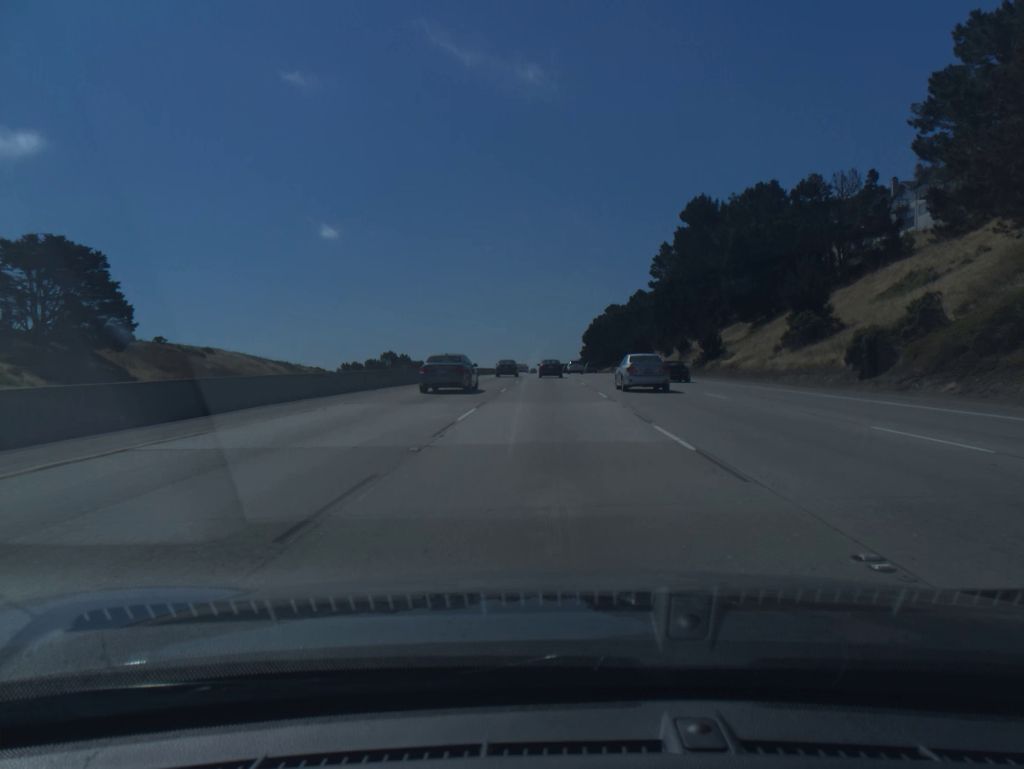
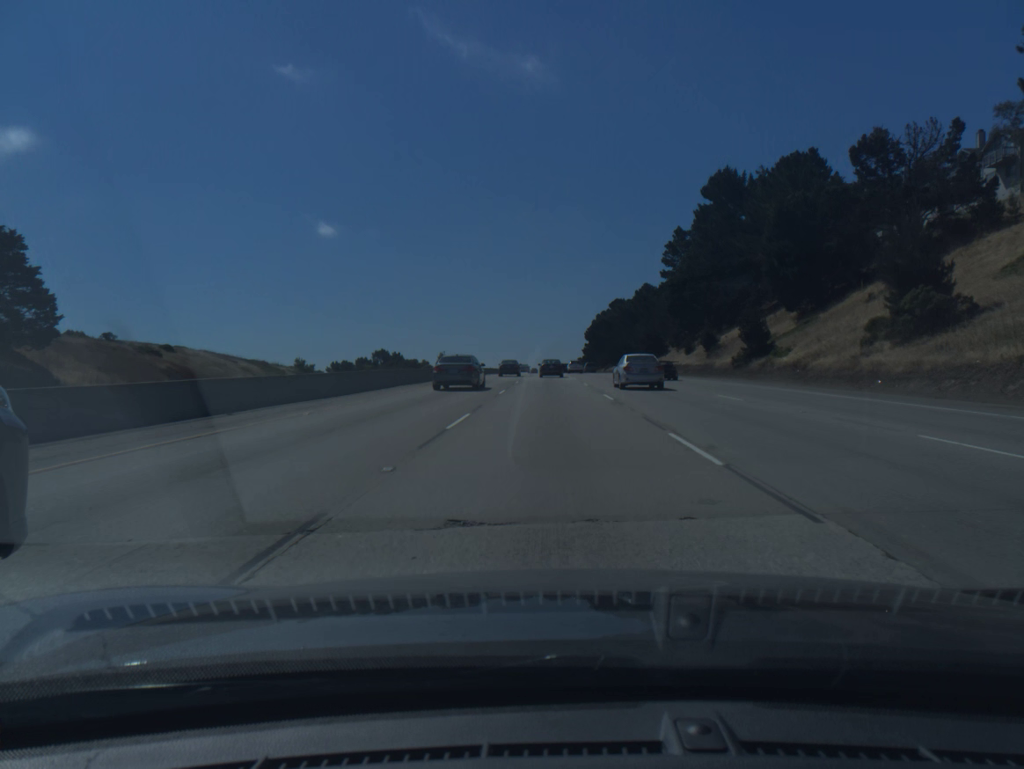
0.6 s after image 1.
(0.0, +16.2) m; 0°
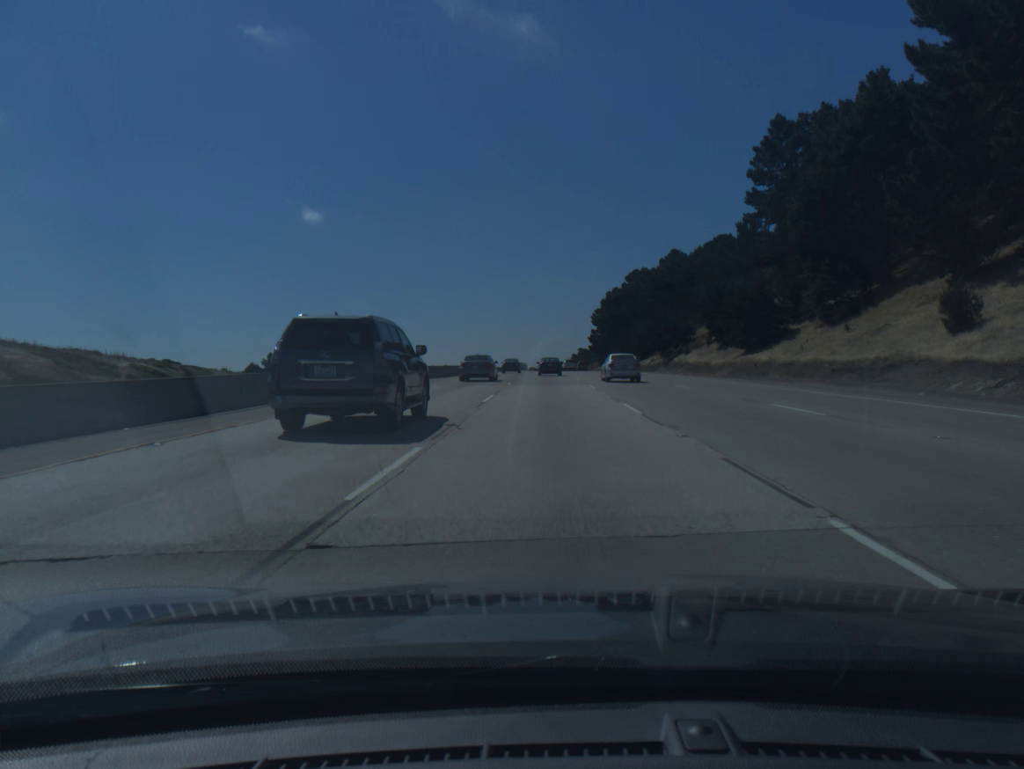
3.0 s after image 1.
(0.0, +65.2) m; 0°
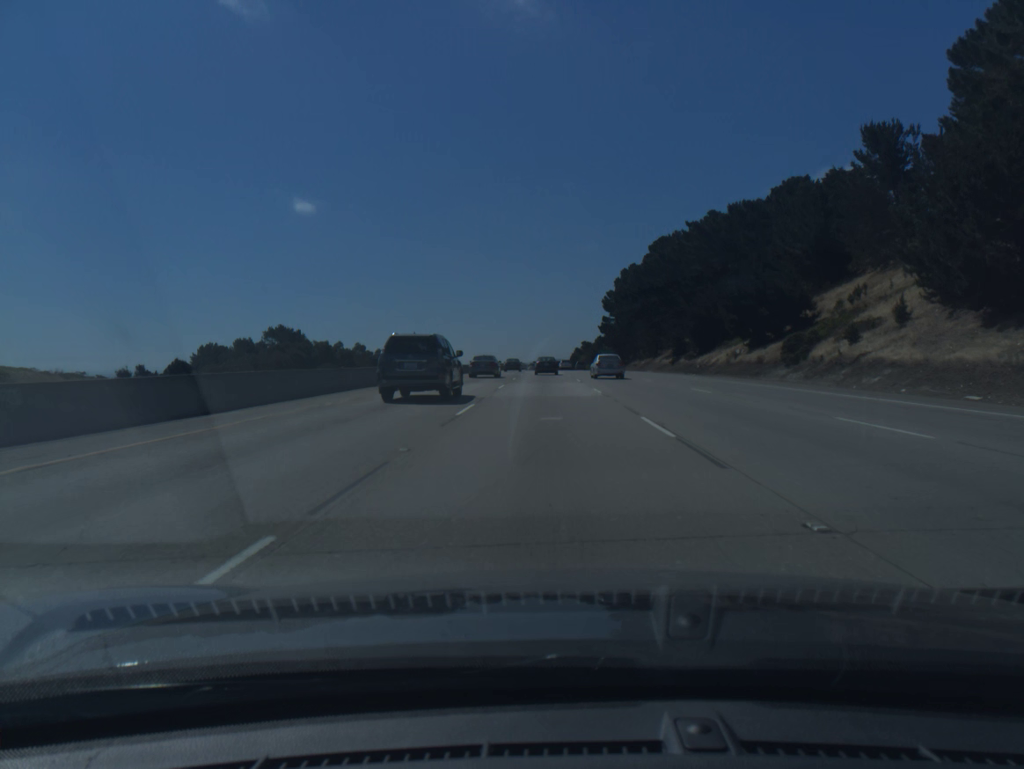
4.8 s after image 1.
(+0.1, +49.1) m; 0°
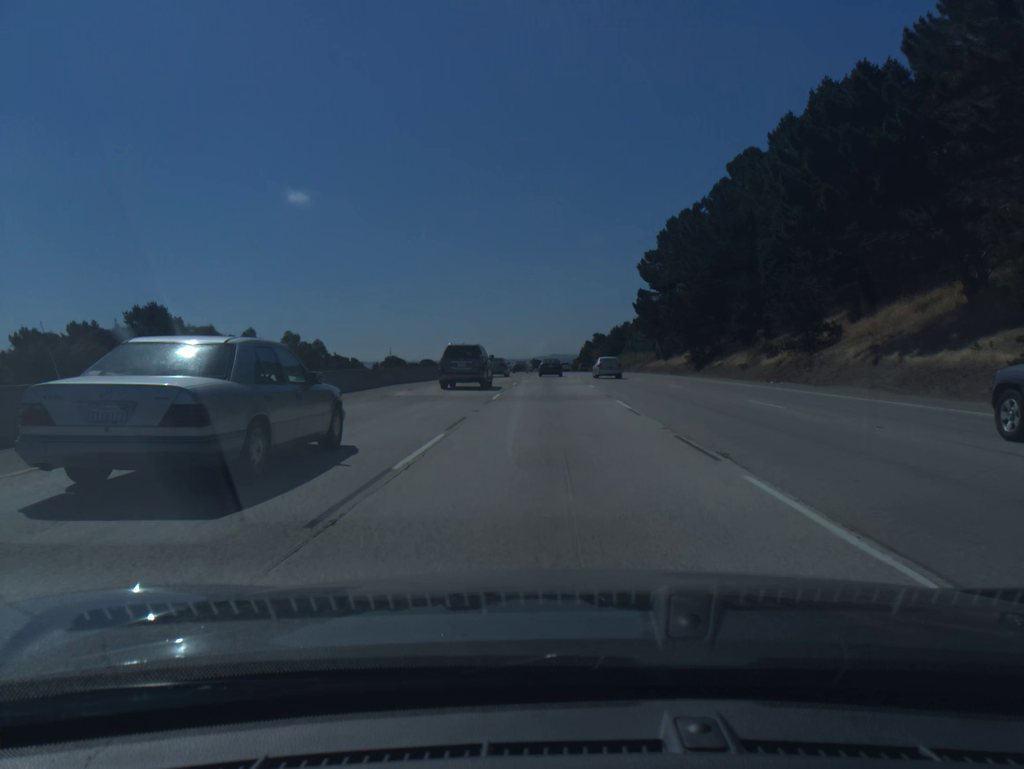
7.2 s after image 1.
(-0.3, +65.9) m; 0°
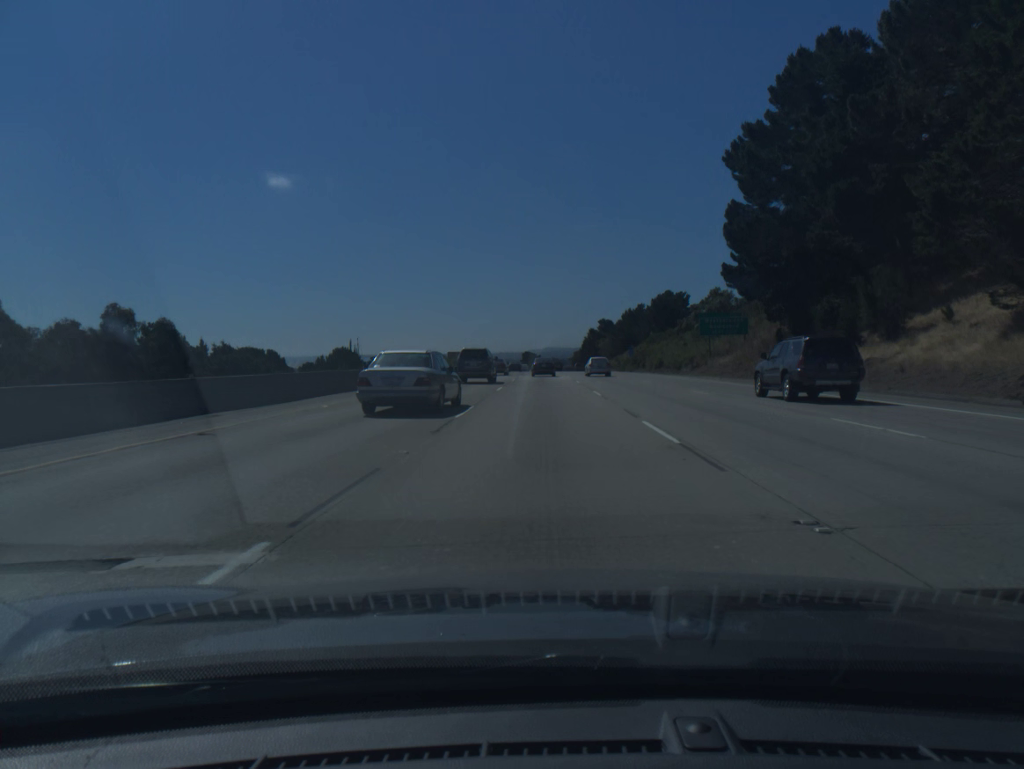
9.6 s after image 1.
(+0.3, +66.1) m; 0°
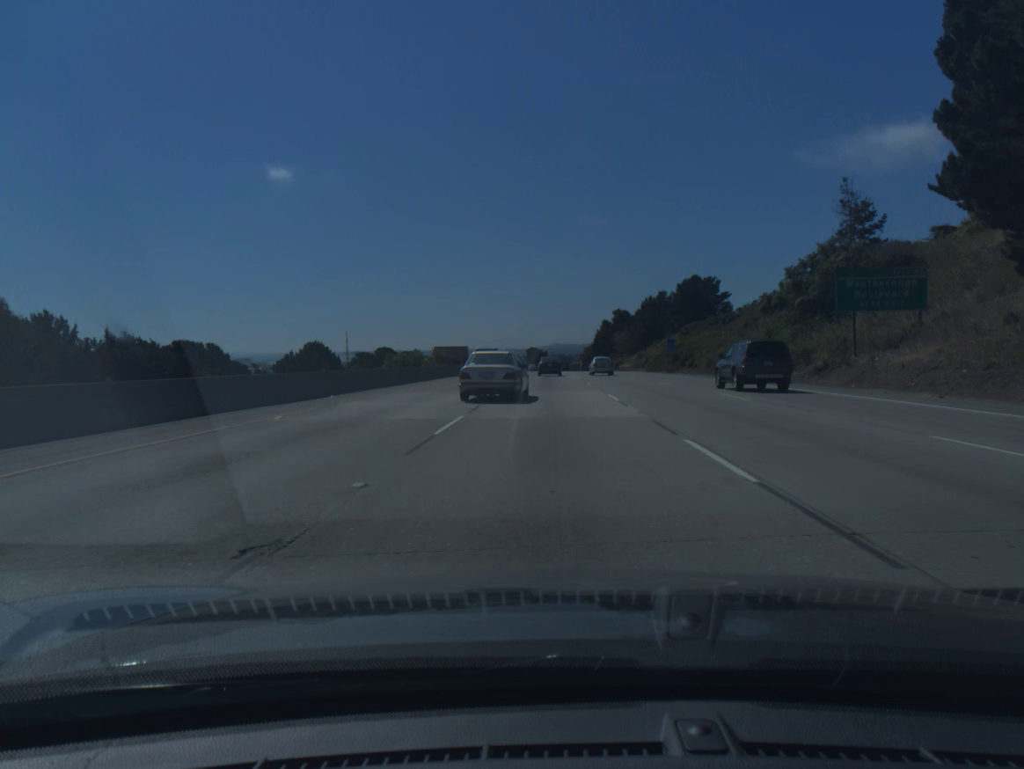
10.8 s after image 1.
(-0.1, +32.9) m; -1°
